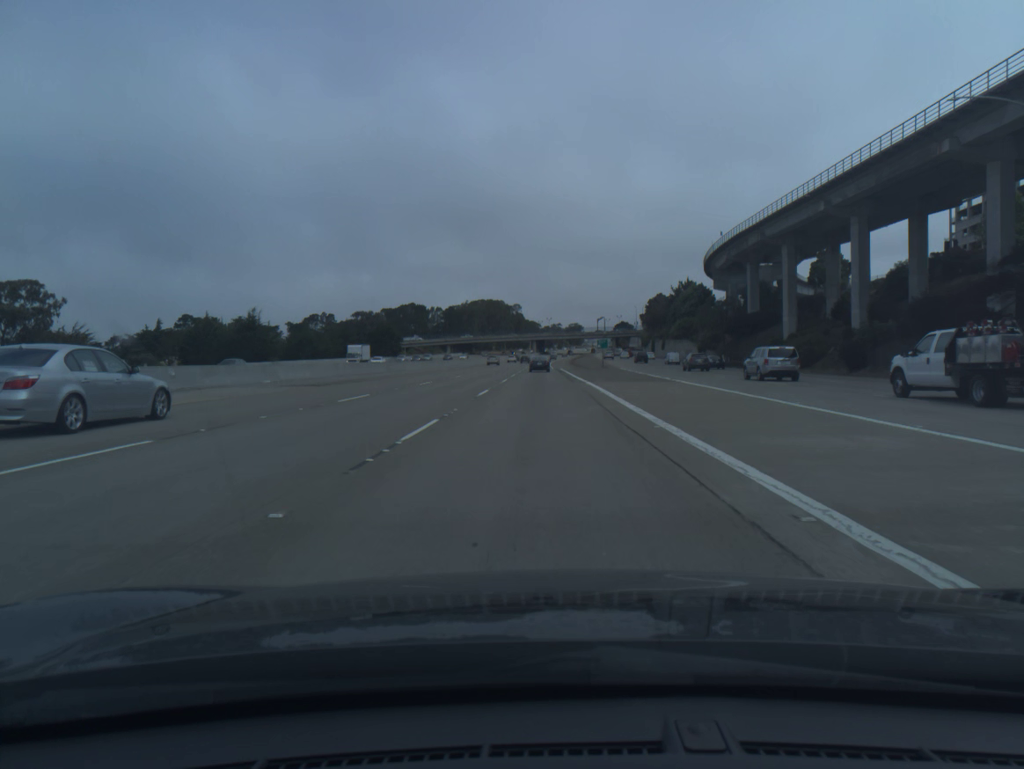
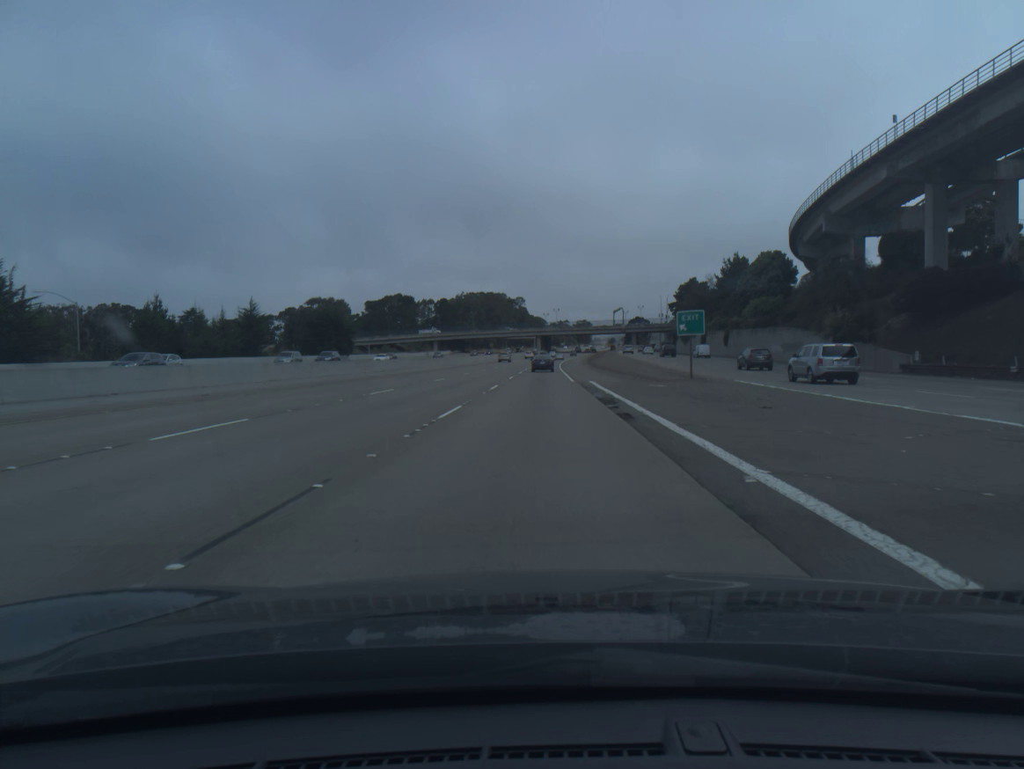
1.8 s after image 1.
(-0.2, +54.5) m; 0°
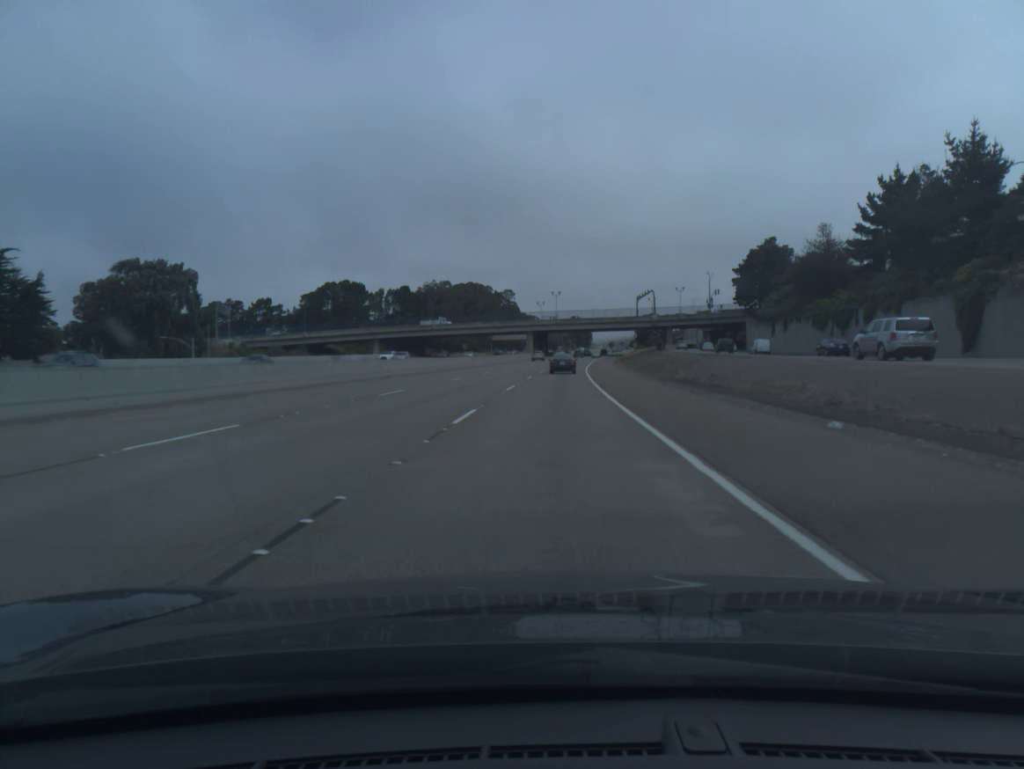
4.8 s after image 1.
(0.0, +87.9) m; 0°
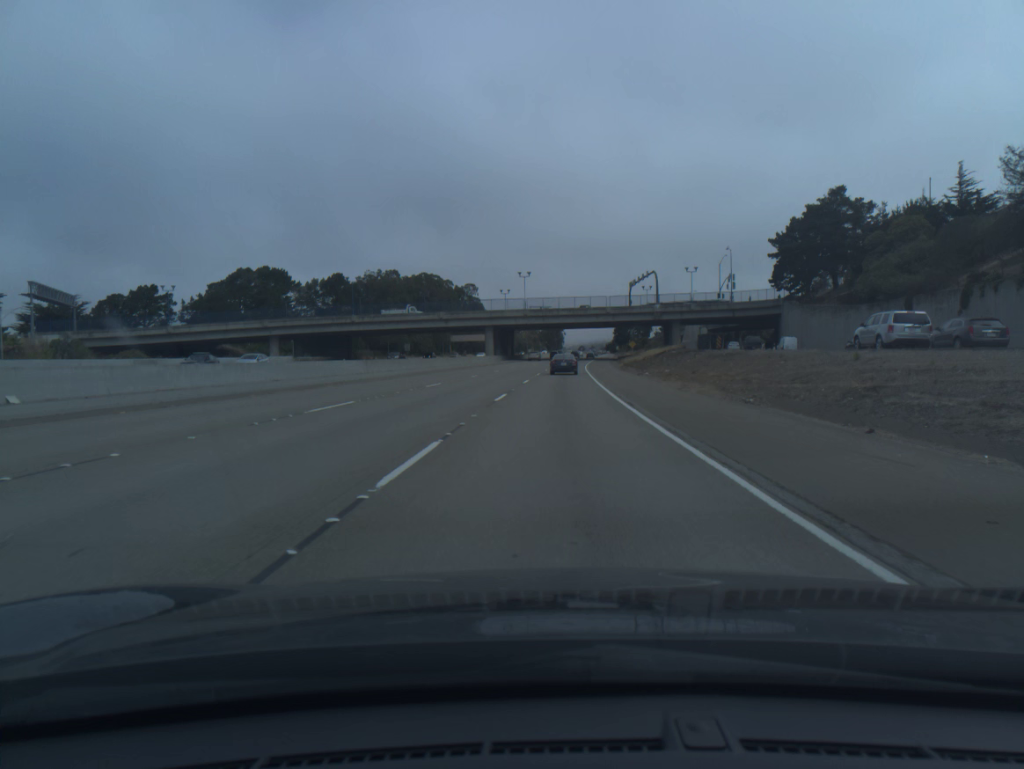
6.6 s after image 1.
(+0.8, +50.7) m; +2°
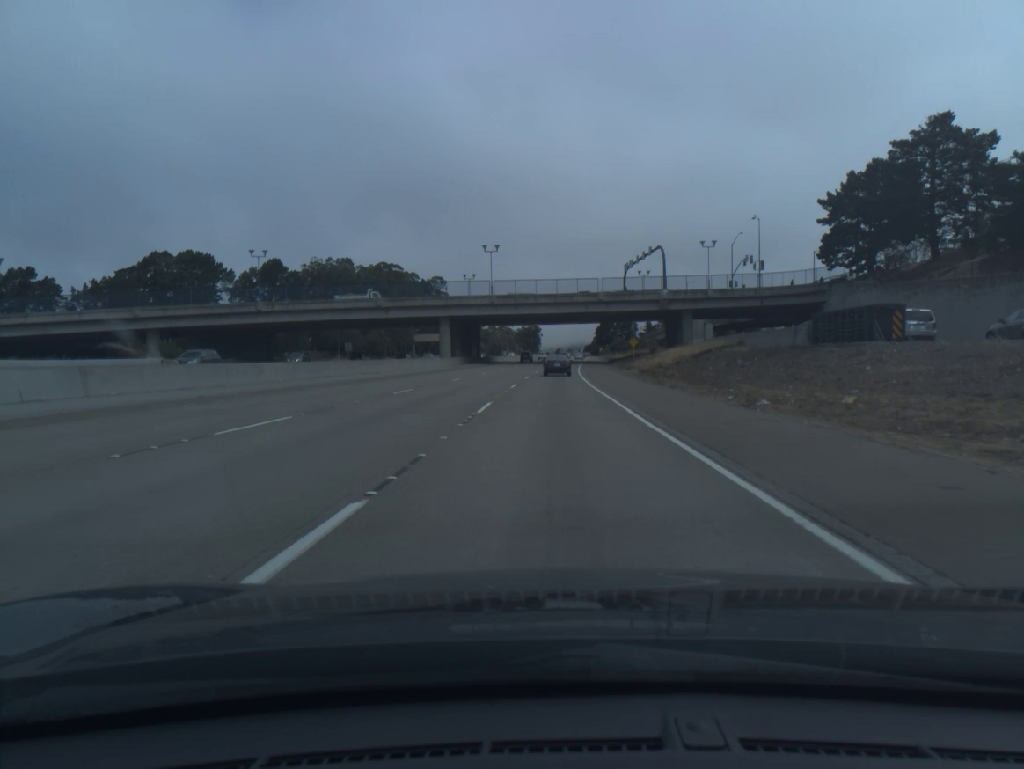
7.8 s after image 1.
(+0.5, +33.2) m; +2°
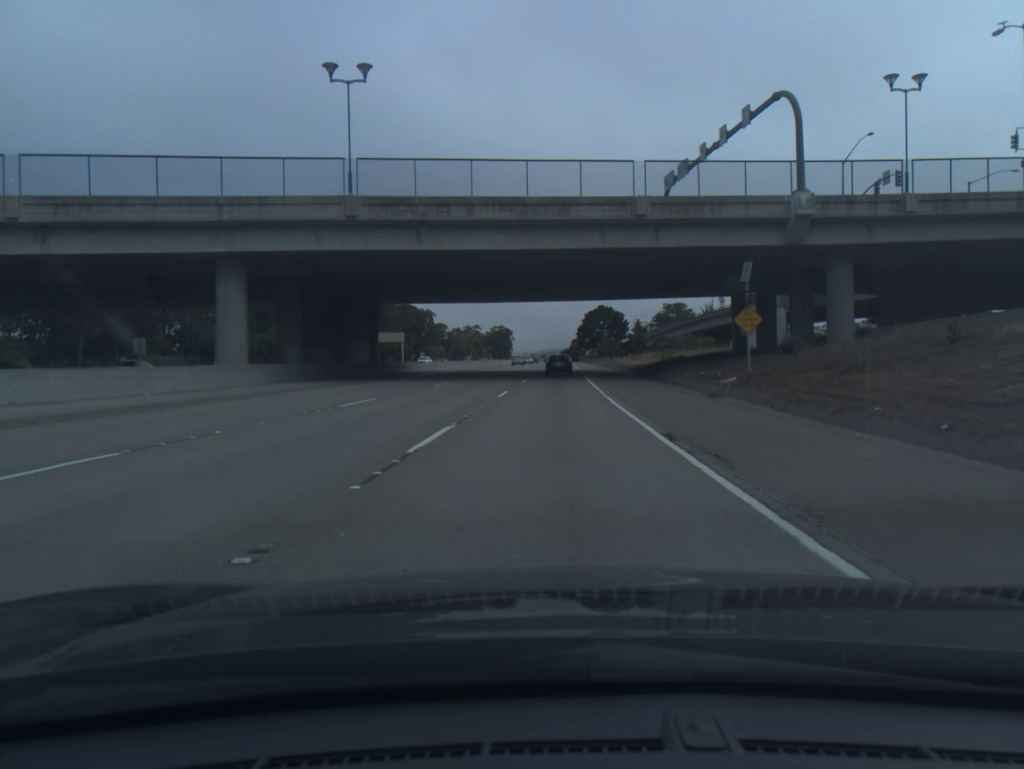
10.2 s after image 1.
(+1.2, +64.9) m; +2°
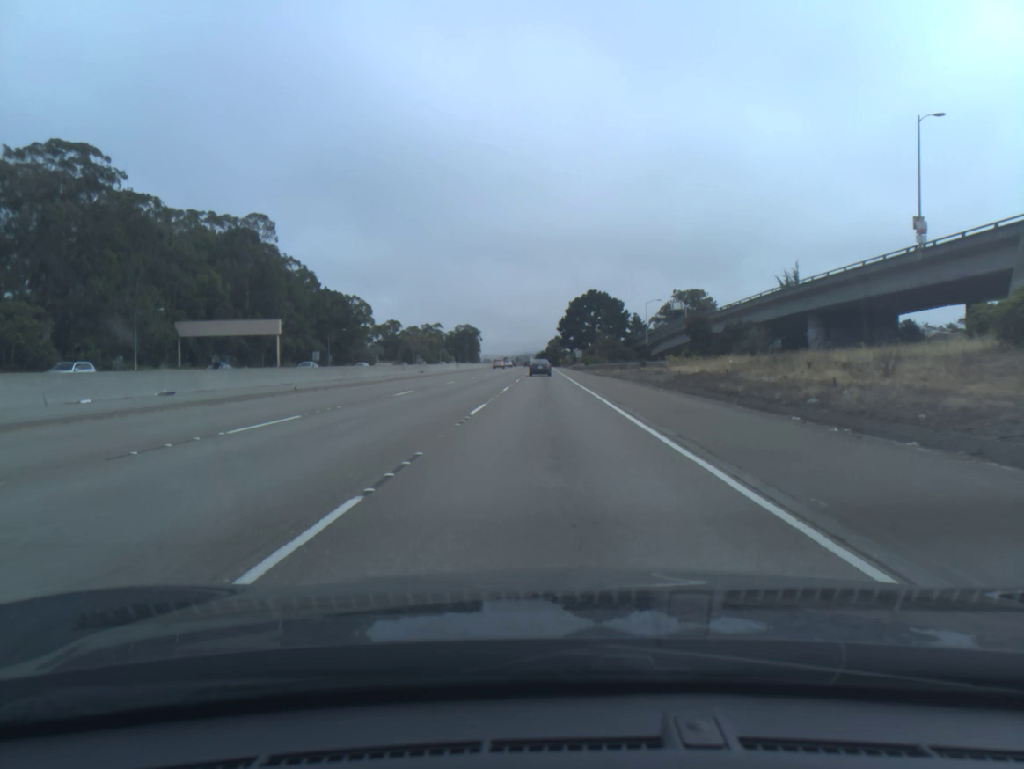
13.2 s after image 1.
(+1.7, +80.2) m; +2°
